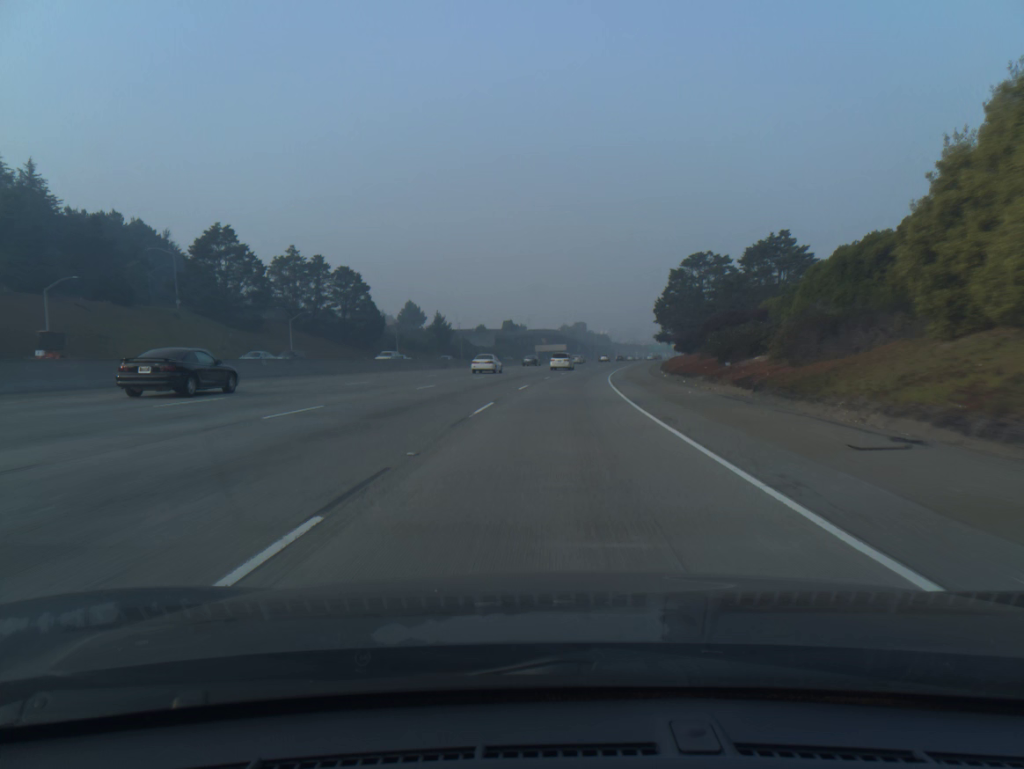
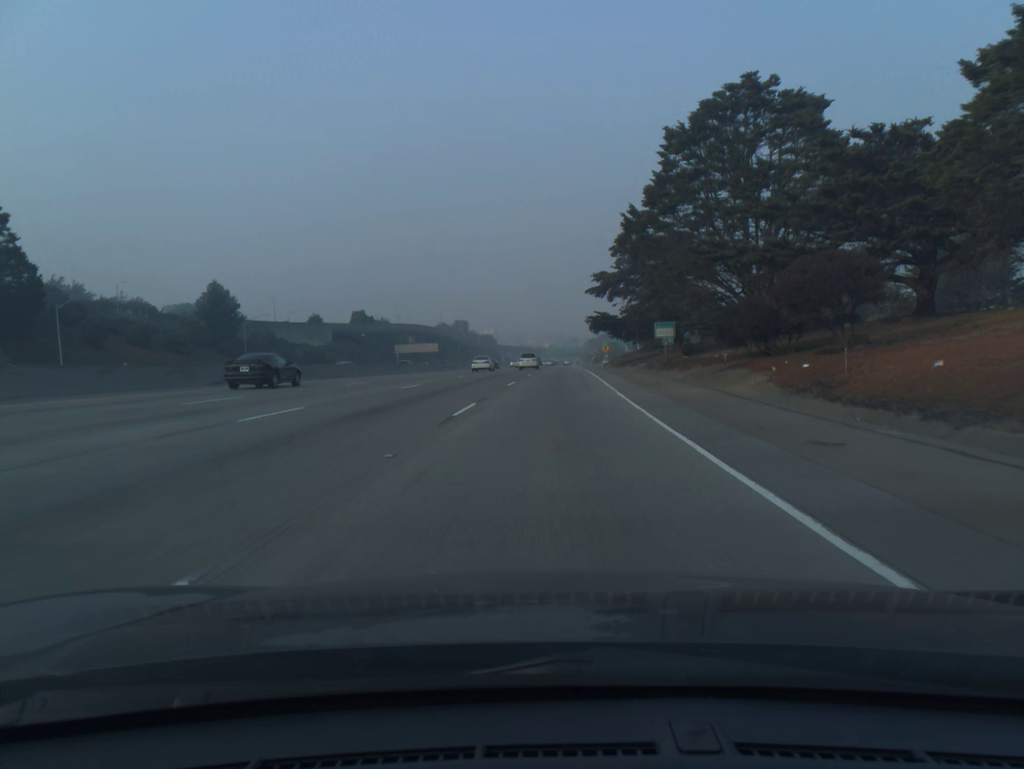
(+6.7, +84.9) m; +9°
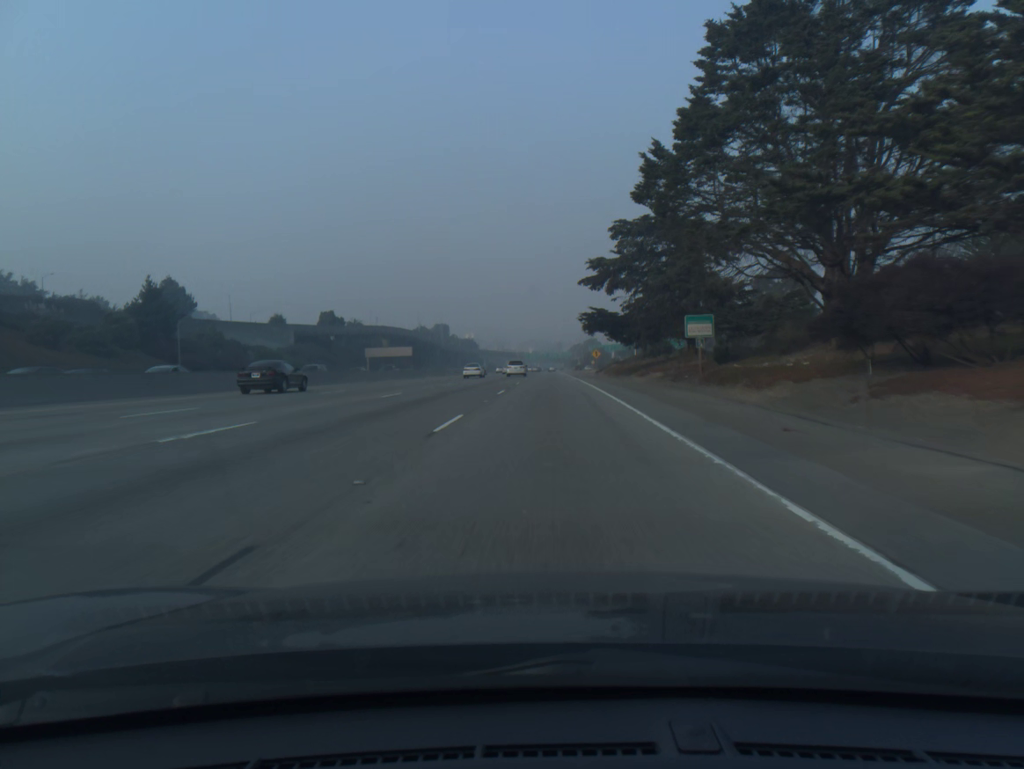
(+0.2, +17.0) m; +1°
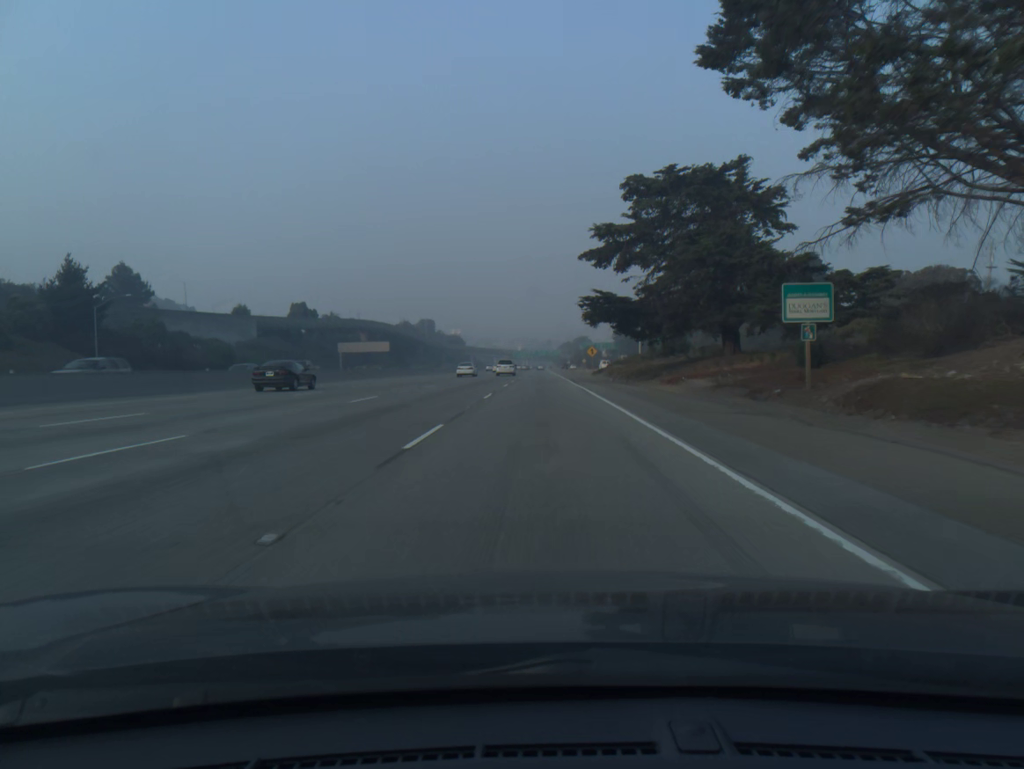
(+0.1, +17.0) m; +1°
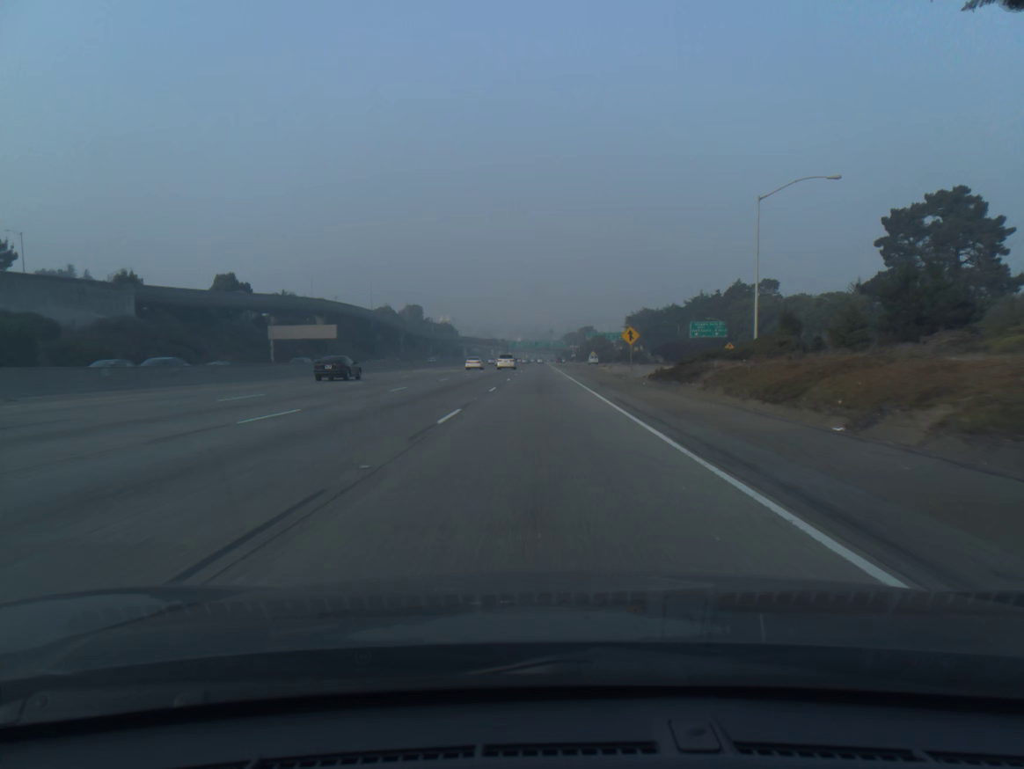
(+0.1, +50.9) m; 0°
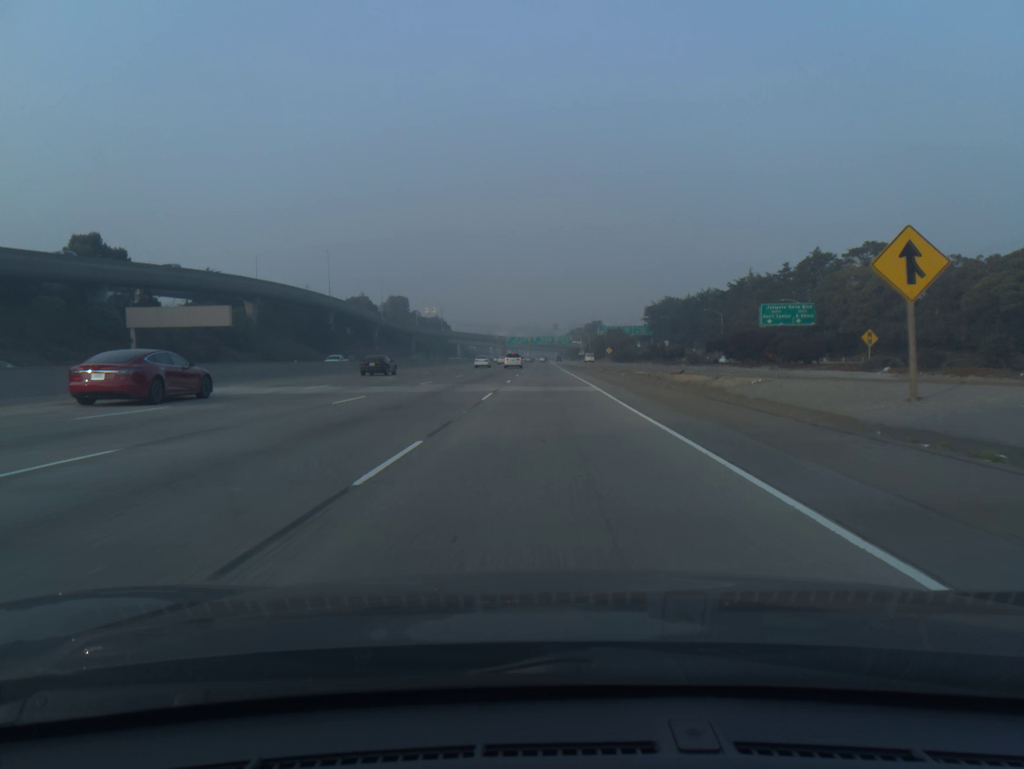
(-0.1, +51.1) m; 0°
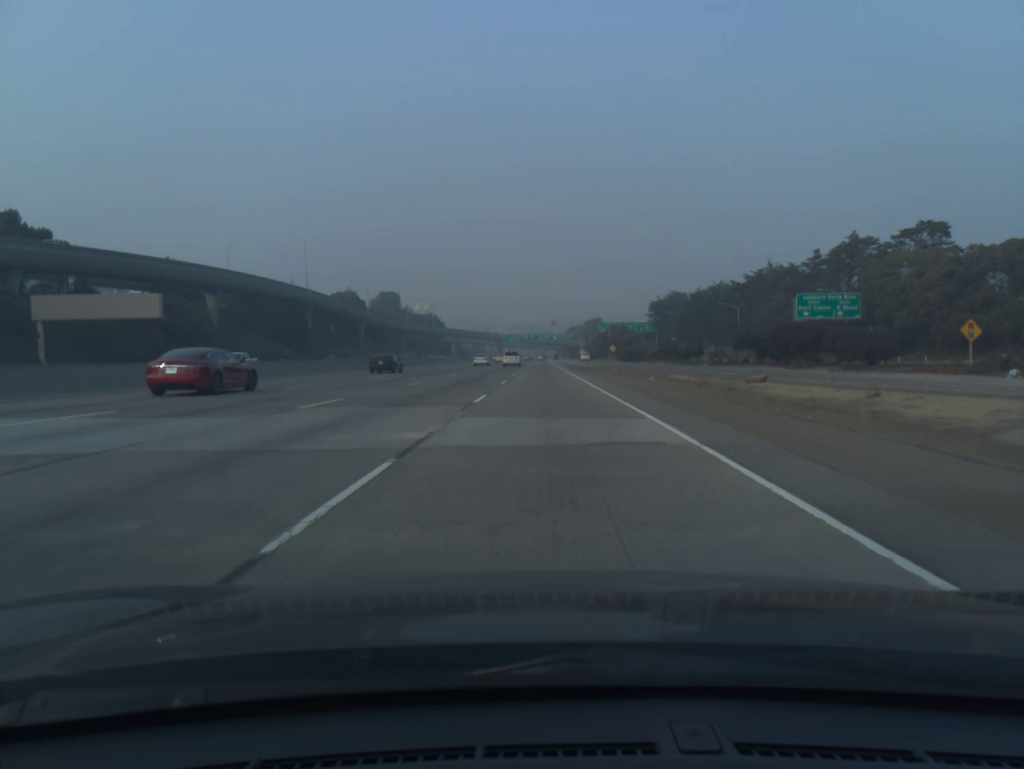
(0.0, +17.0) m; 0°
